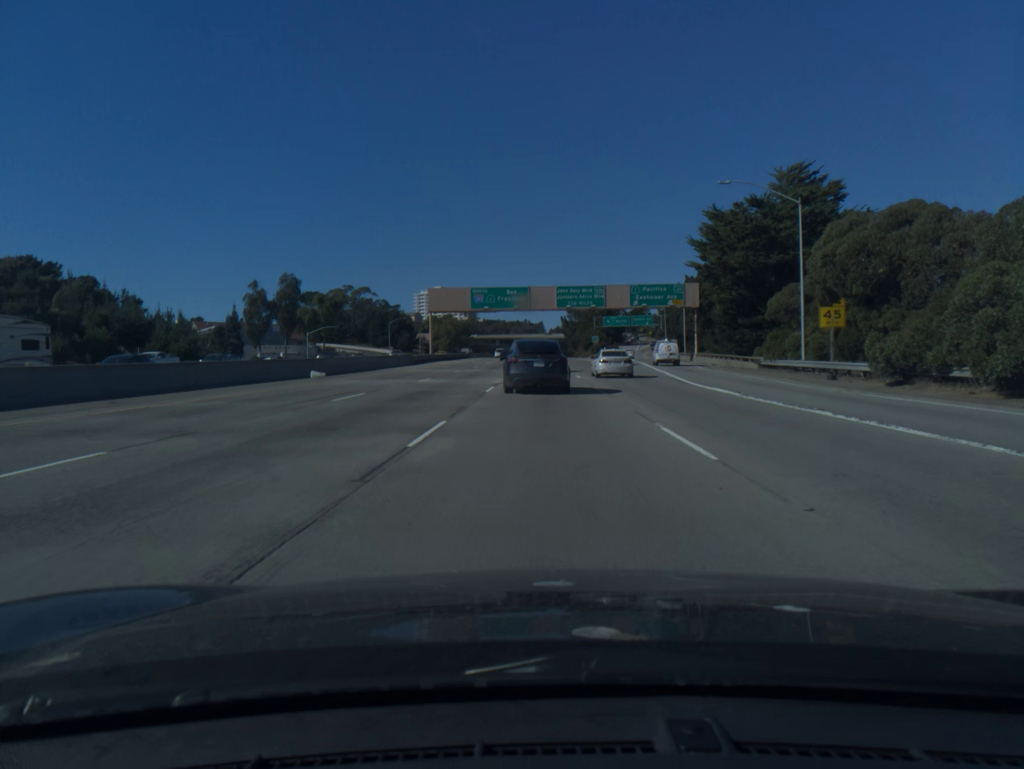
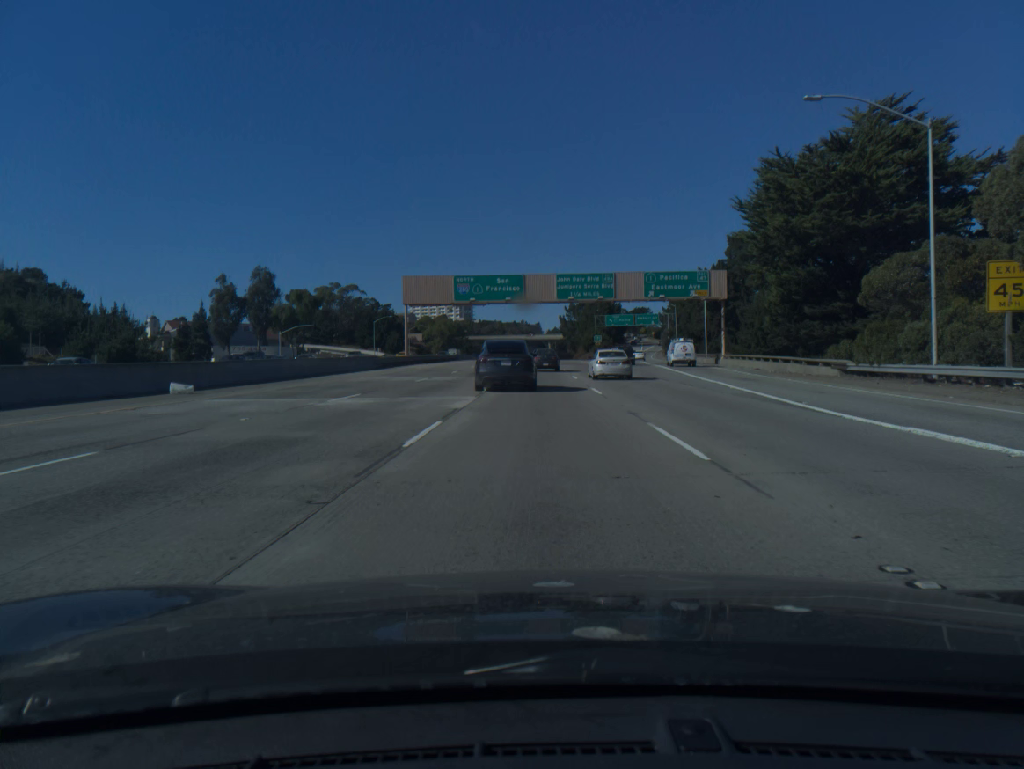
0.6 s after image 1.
(0.0, +14.5) m; 0°
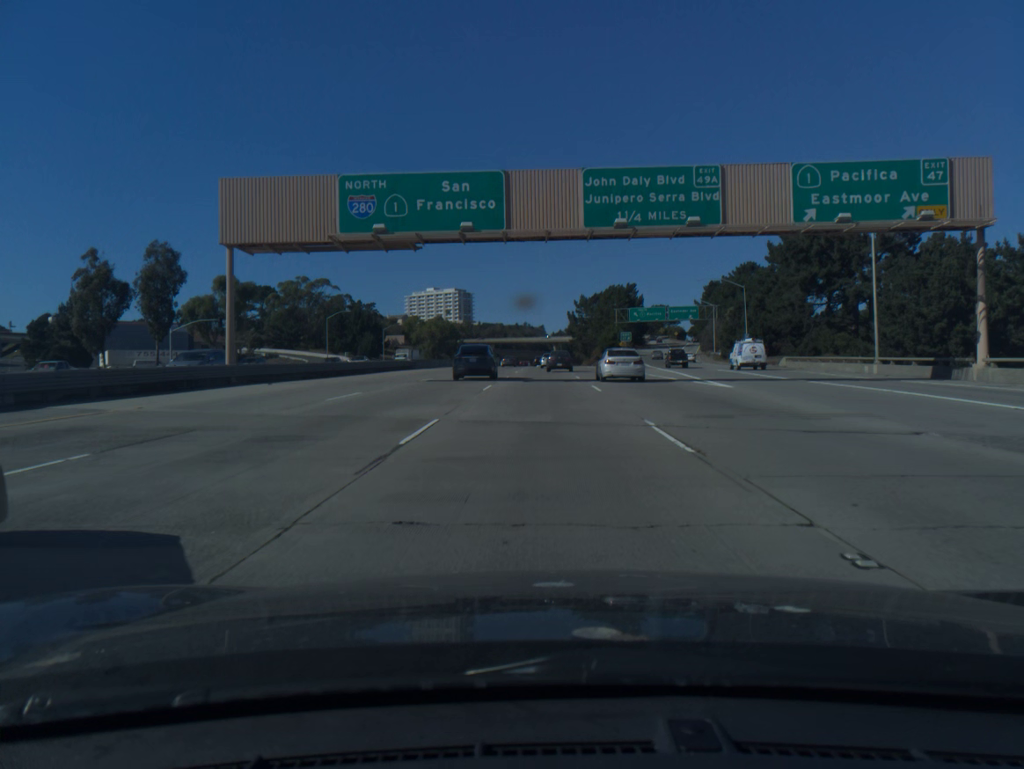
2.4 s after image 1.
(-0.1, +43.6) m; 0°
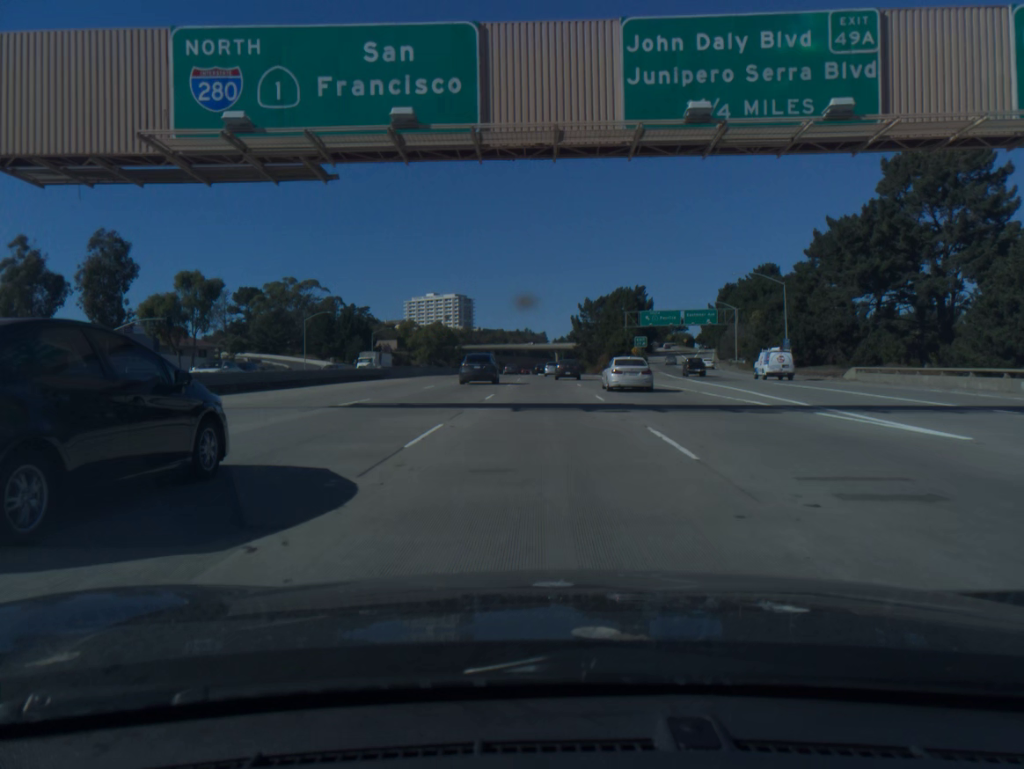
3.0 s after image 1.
(0.0, +14.6) m; 0°
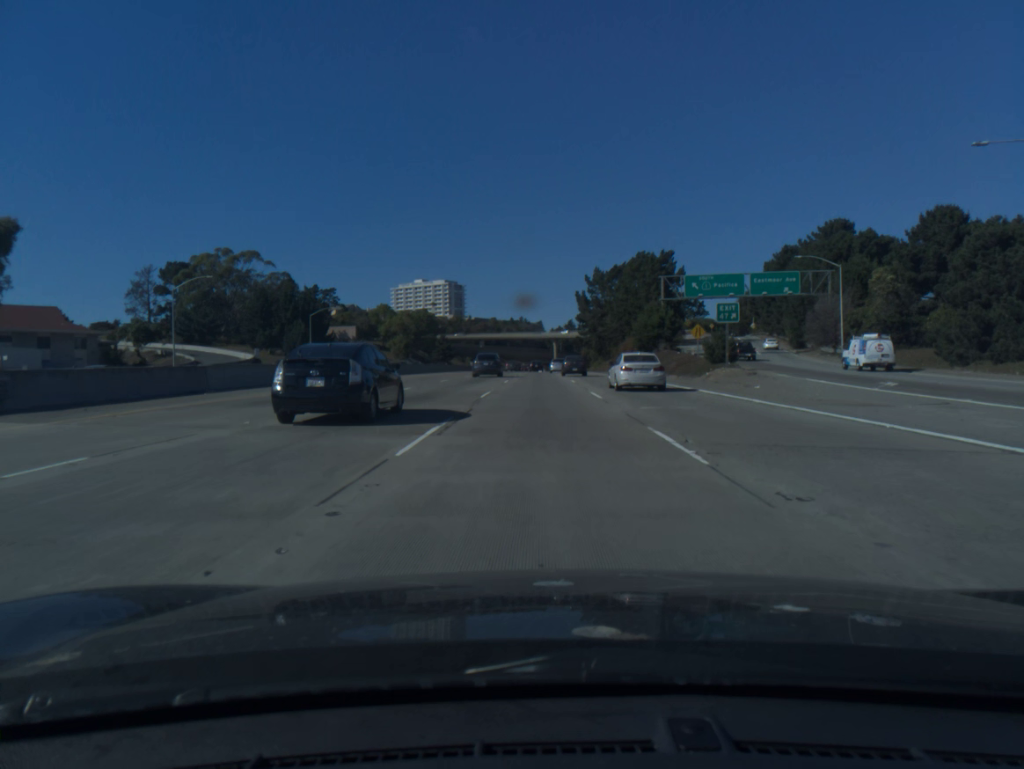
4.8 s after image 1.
(+0.2, +44.4) m; 0°
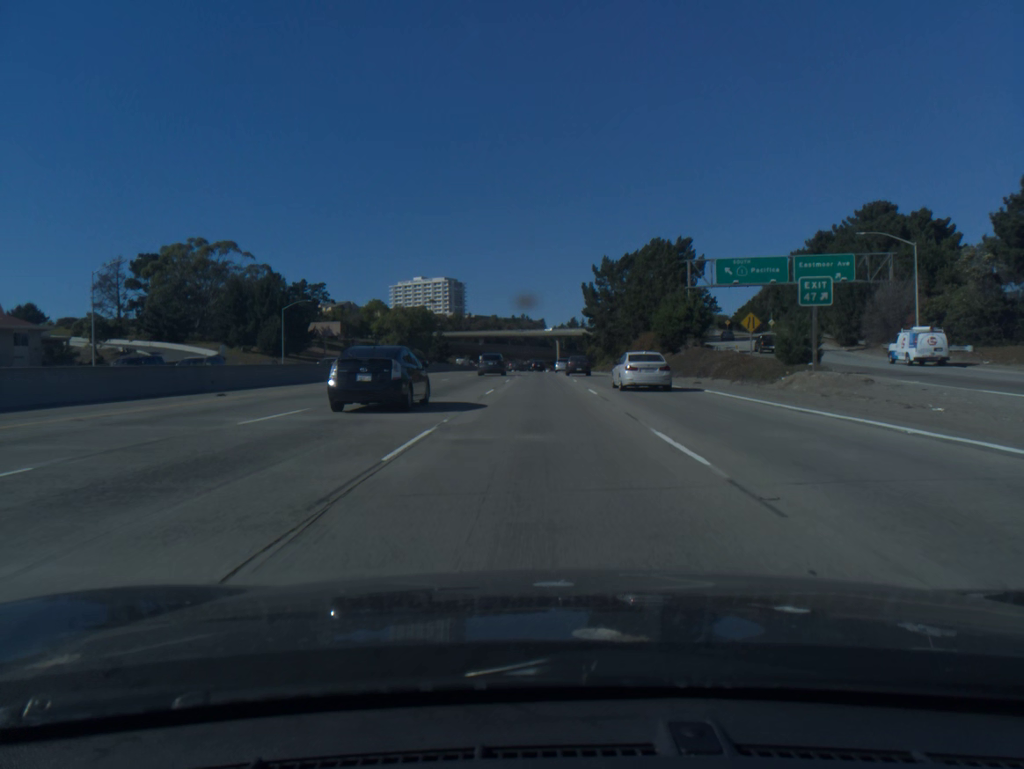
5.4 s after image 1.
(0.0, +15.1) m; 0°
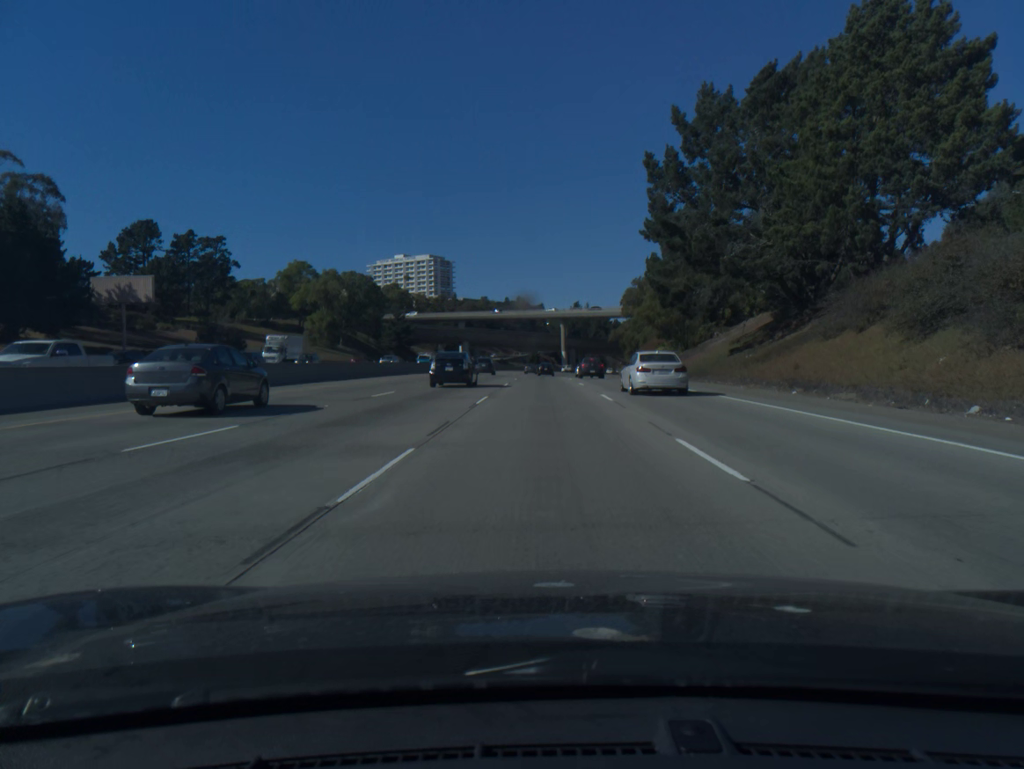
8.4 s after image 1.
(-0.1, +76.7) m; 0°
